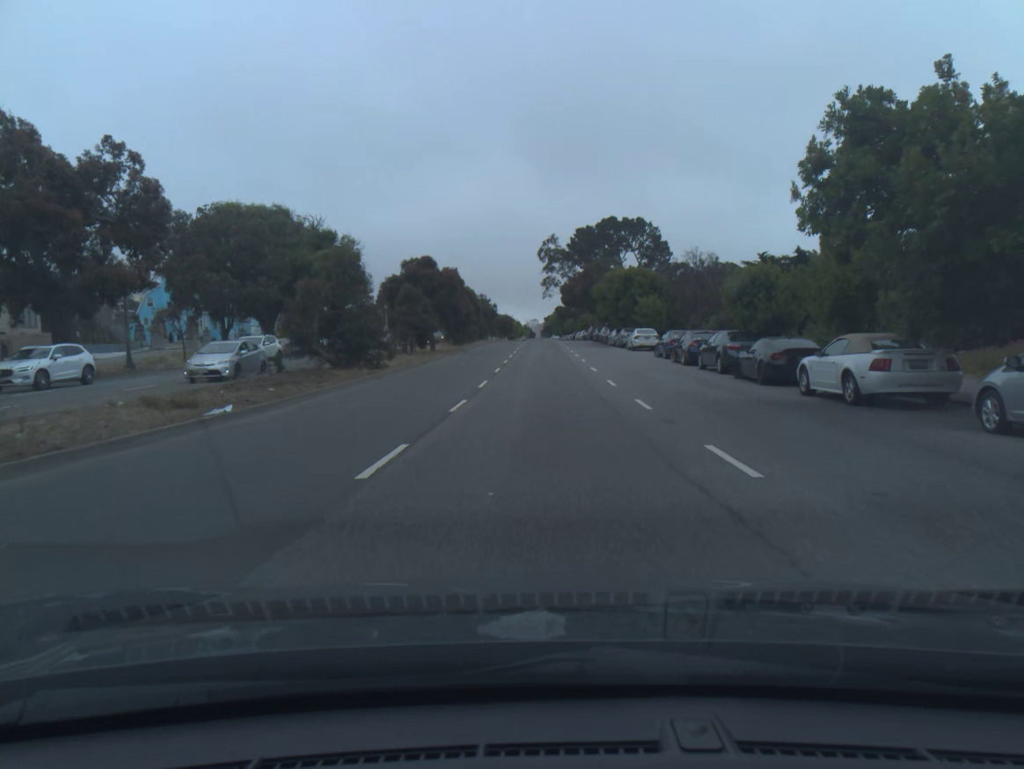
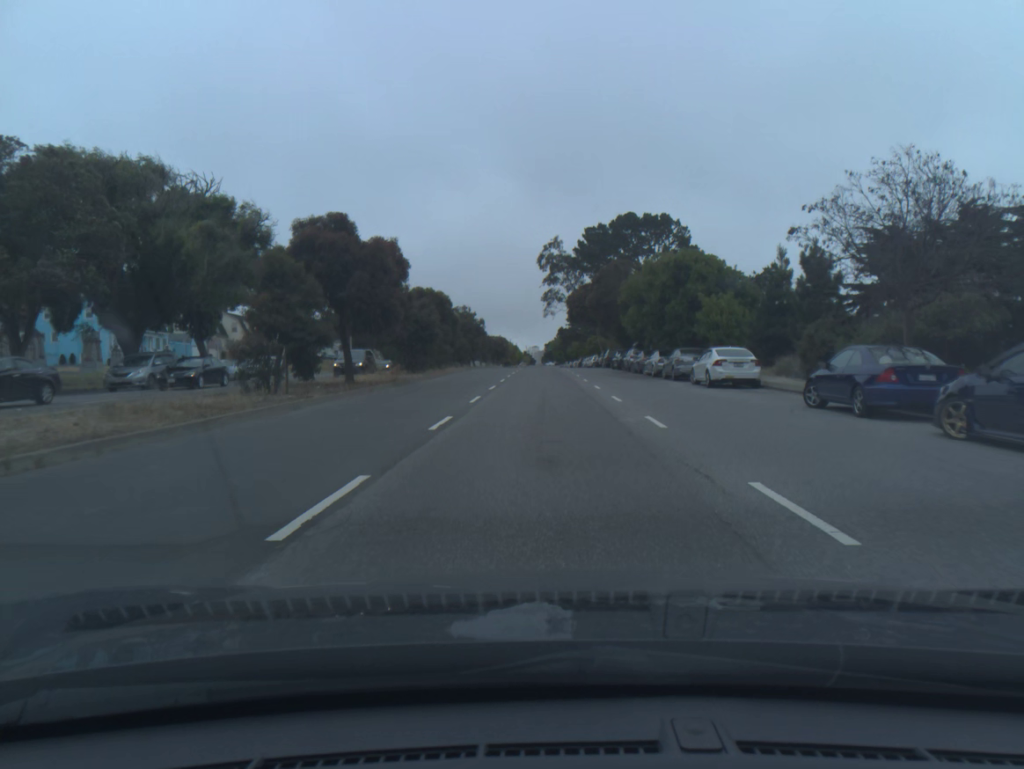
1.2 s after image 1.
(0.0, +23.8) m; 0°
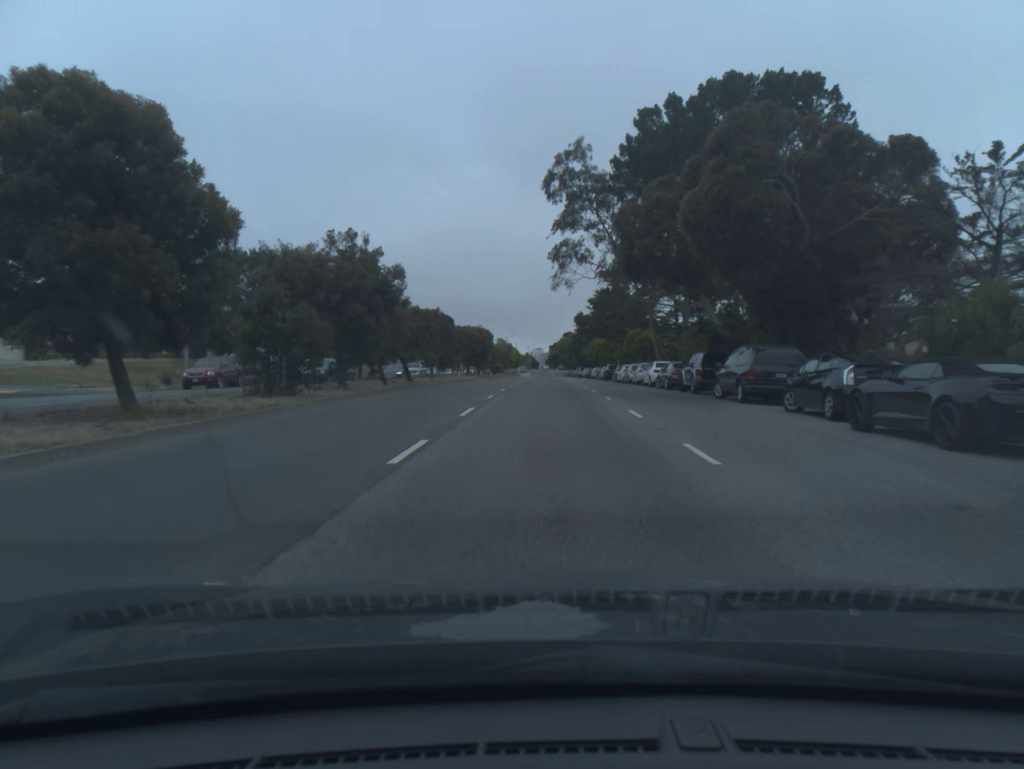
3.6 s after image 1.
(-0.2, +46.6) m; 0°
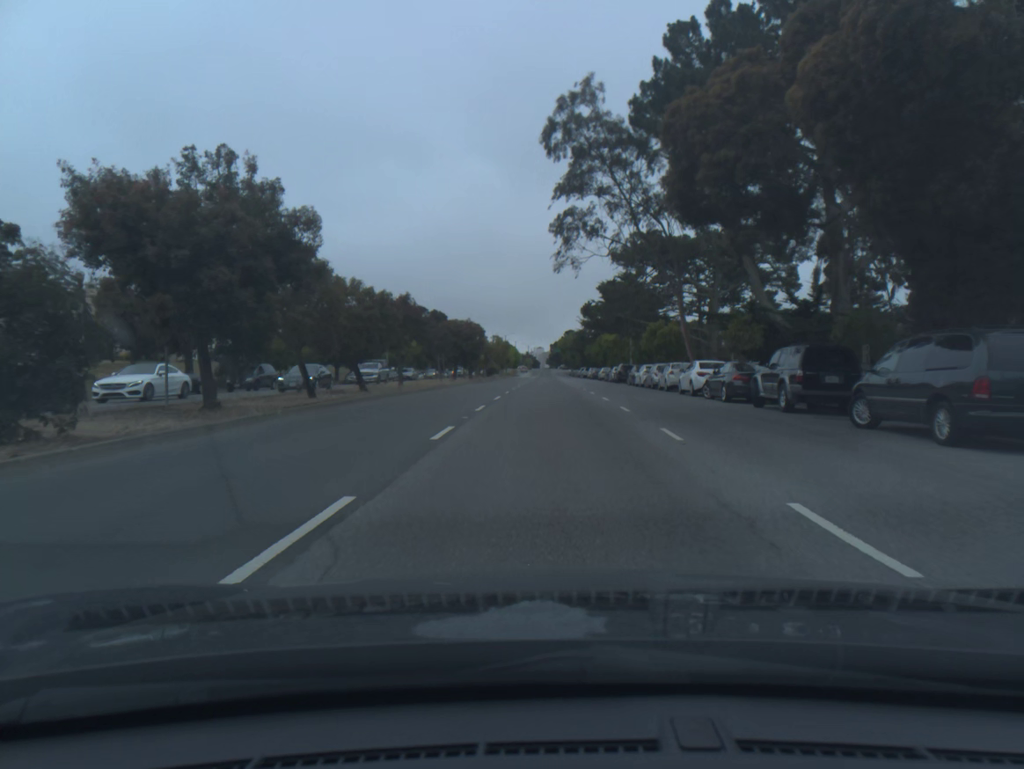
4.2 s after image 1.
(0.0, +11.8) m; 0°
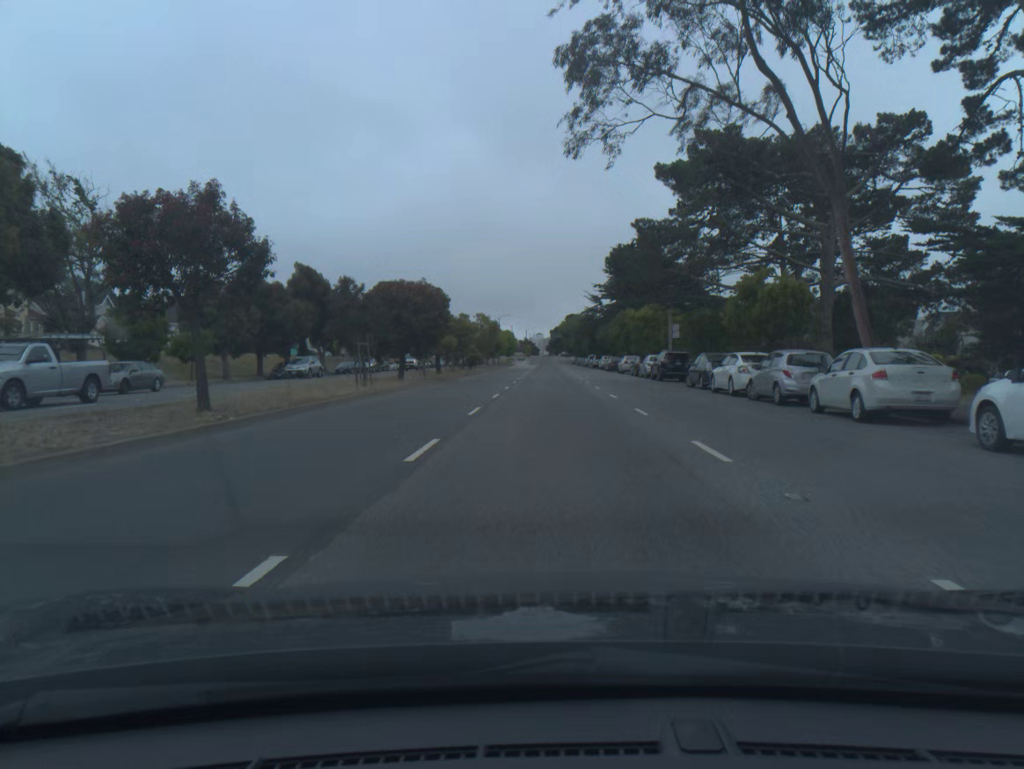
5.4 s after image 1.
(0.0, +23.7) m; 0°
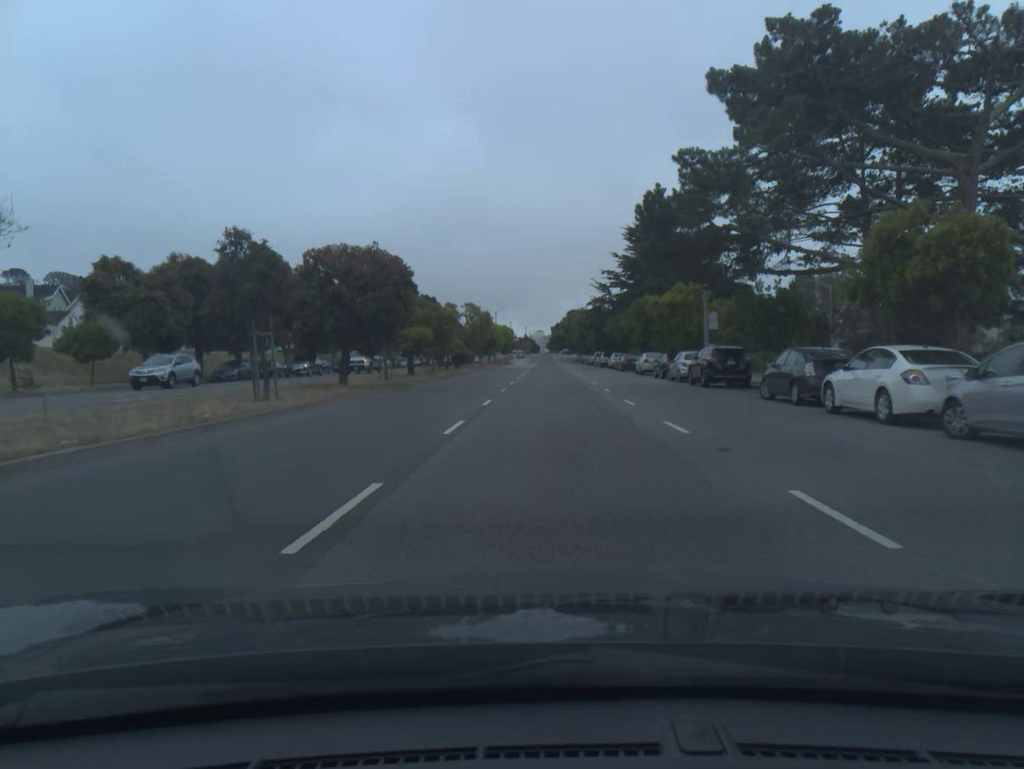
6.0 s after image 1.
(0.0, +11.5) m; 0°
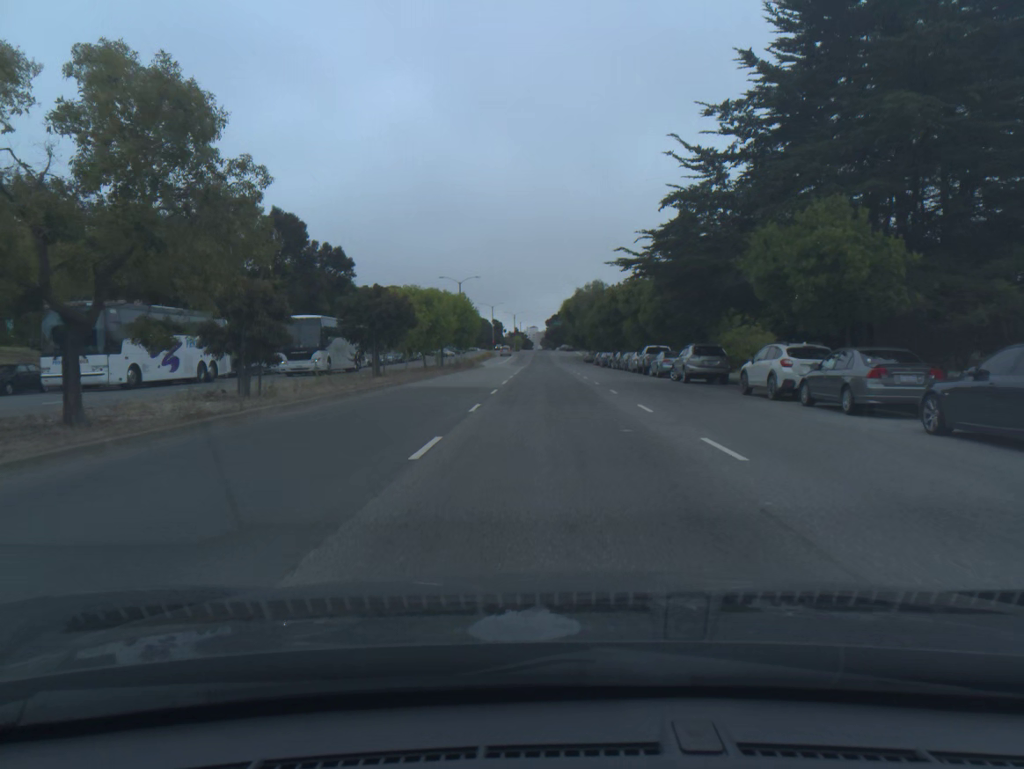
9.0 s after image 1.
(+0.2, +54.2) m; +1°
